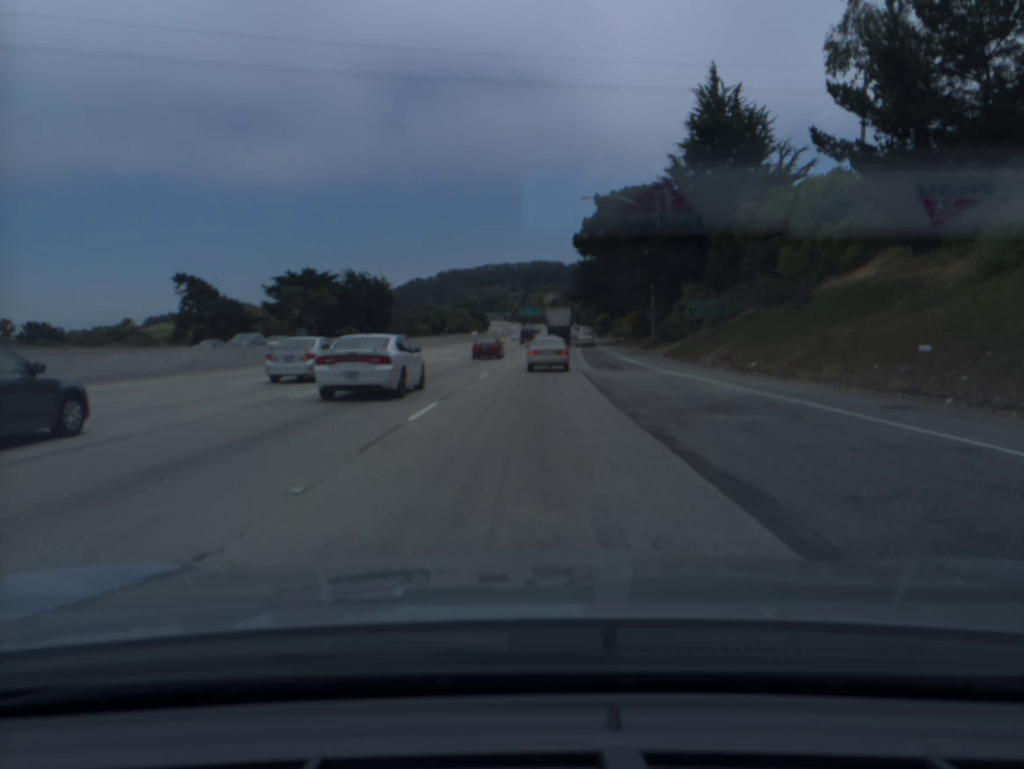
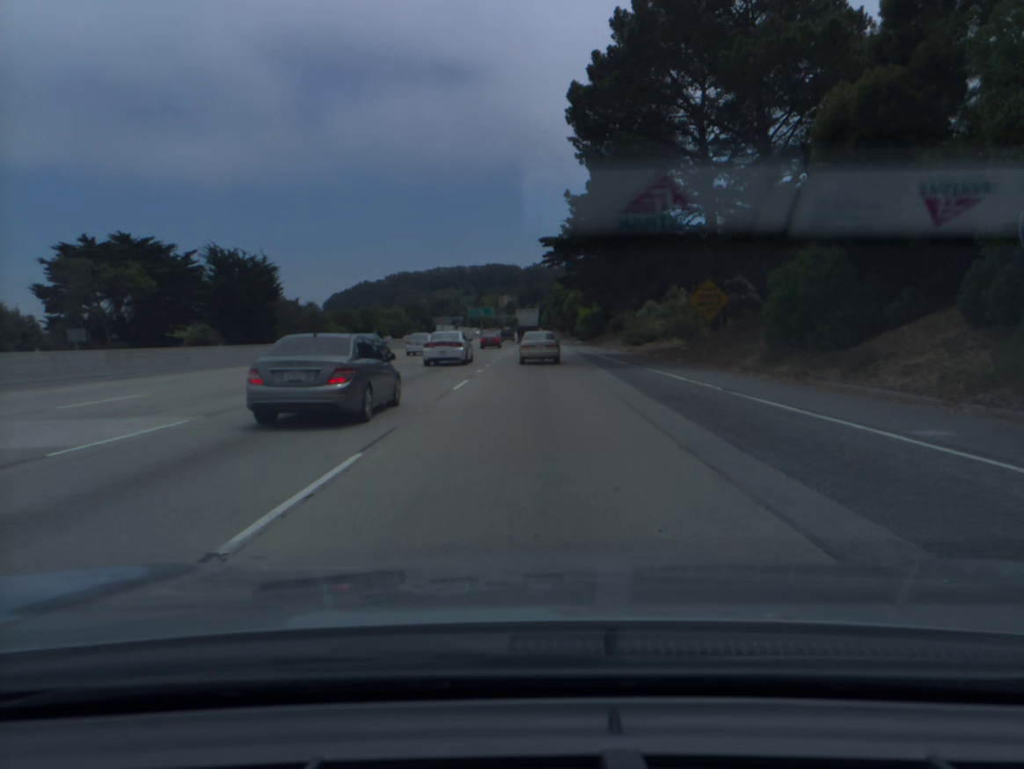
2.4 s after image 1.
(+1.4, +51.6) m; +3°
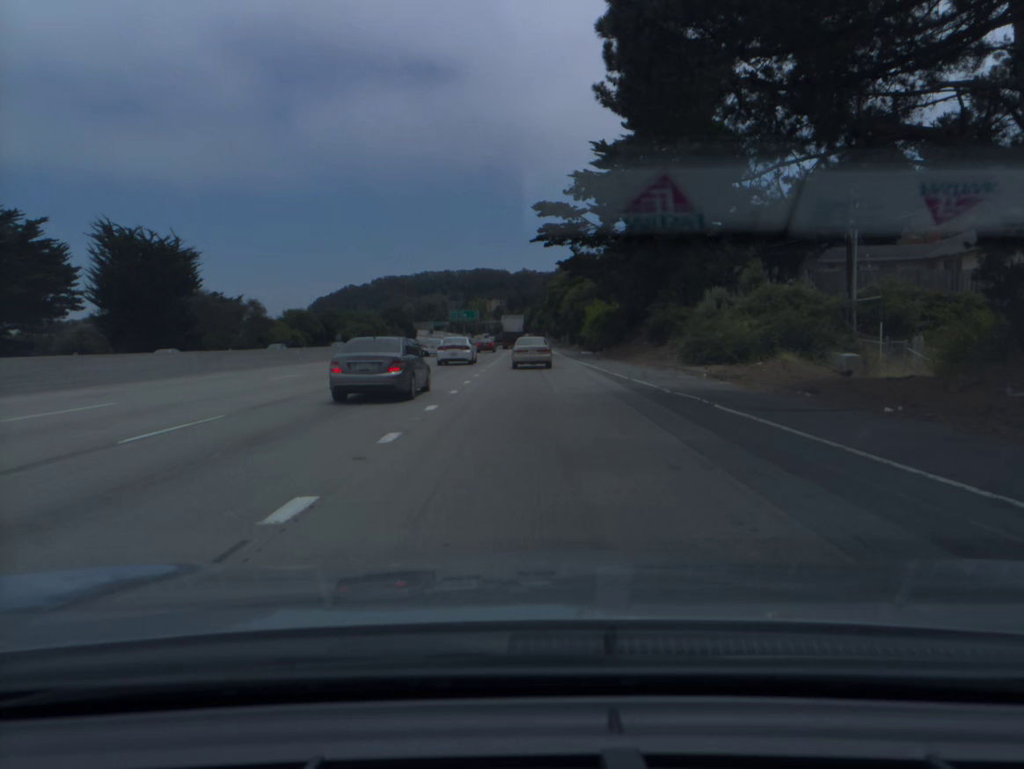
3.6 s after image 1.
(+0.2, +26.7) m; +1°
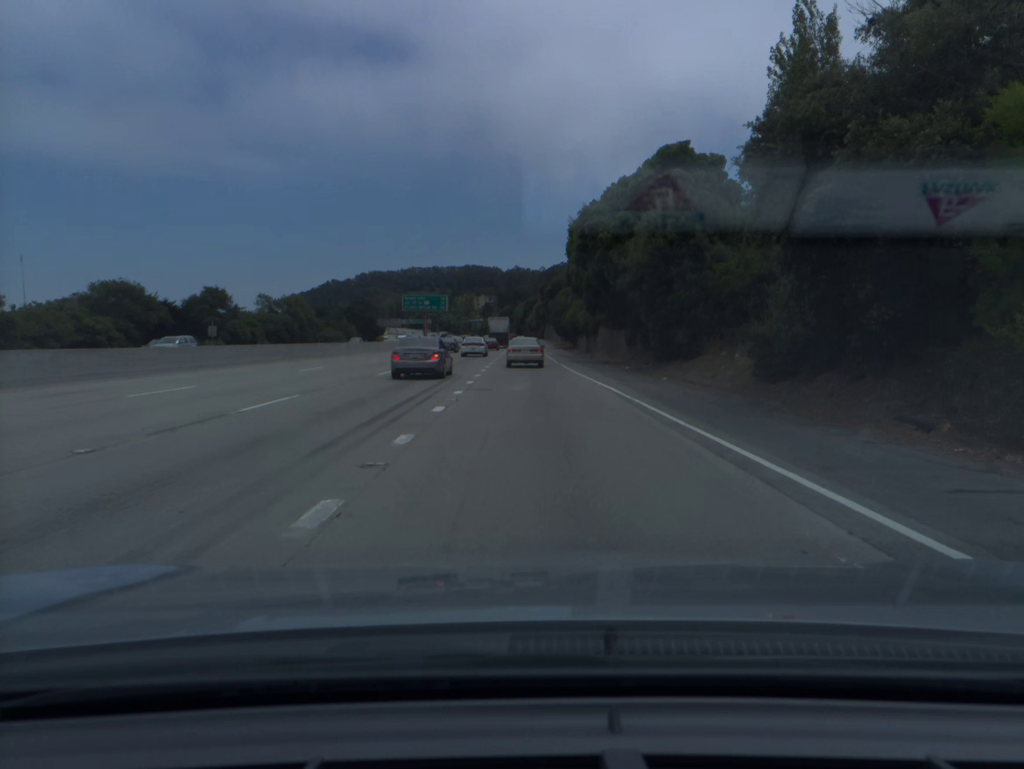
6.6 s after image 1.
(0.0, +67.4) m; +1°
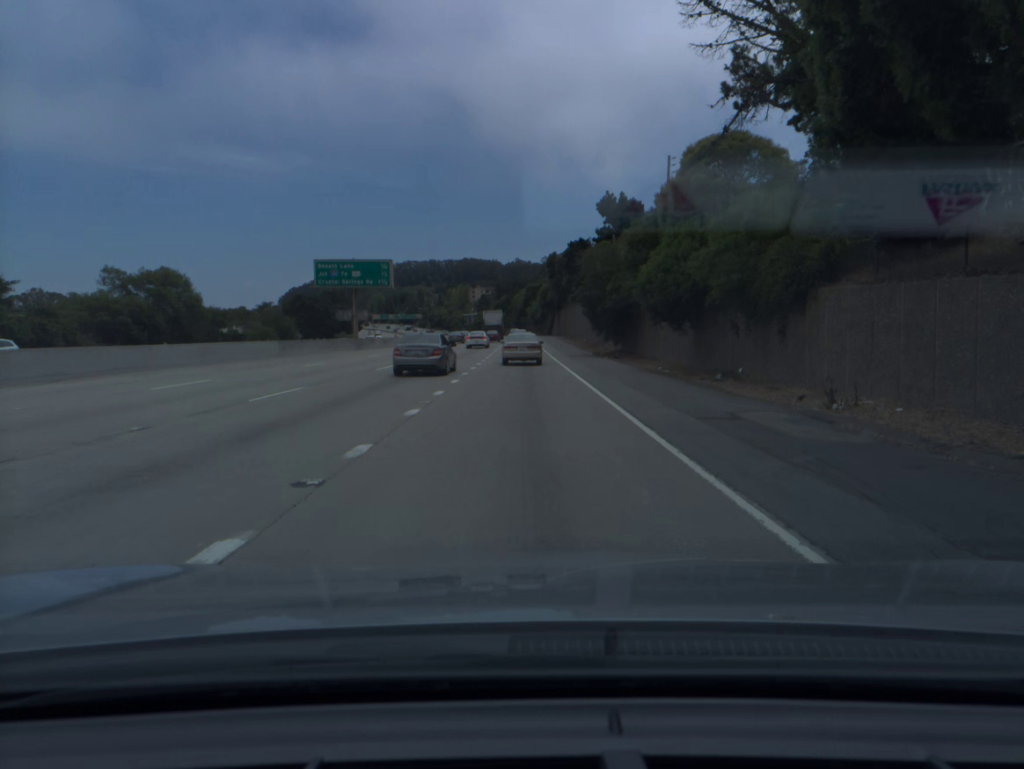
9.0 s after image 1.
(+0.2, +55.3) m; 0°
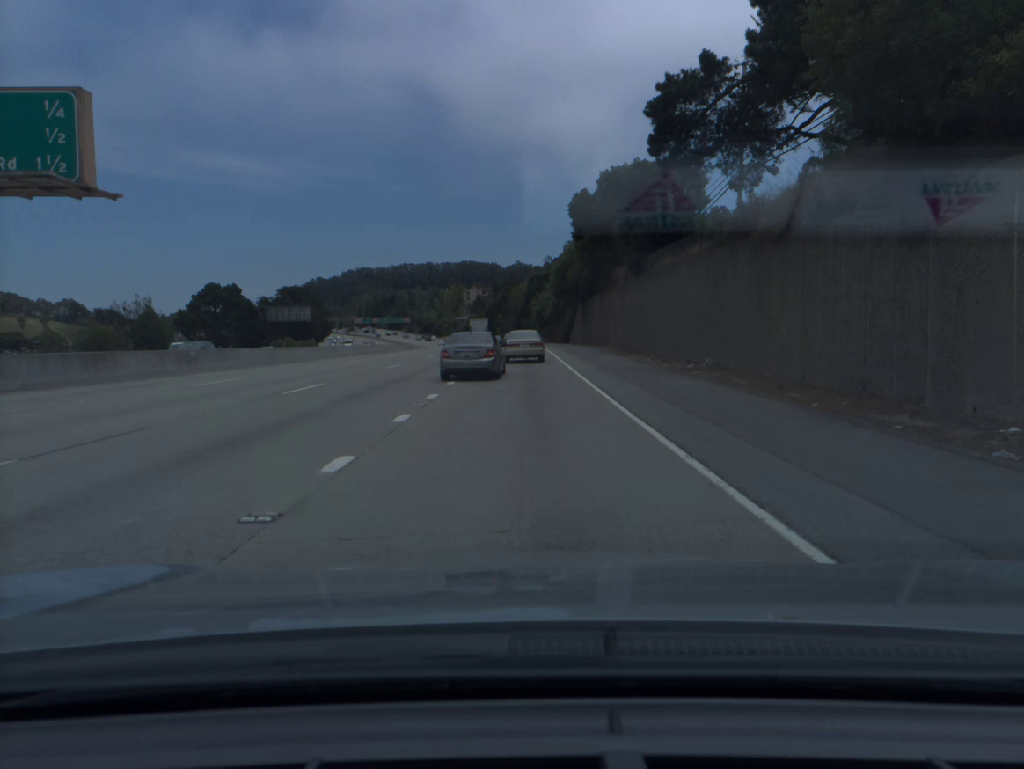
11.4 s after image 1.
(-0.1, +54.6) m; 0°
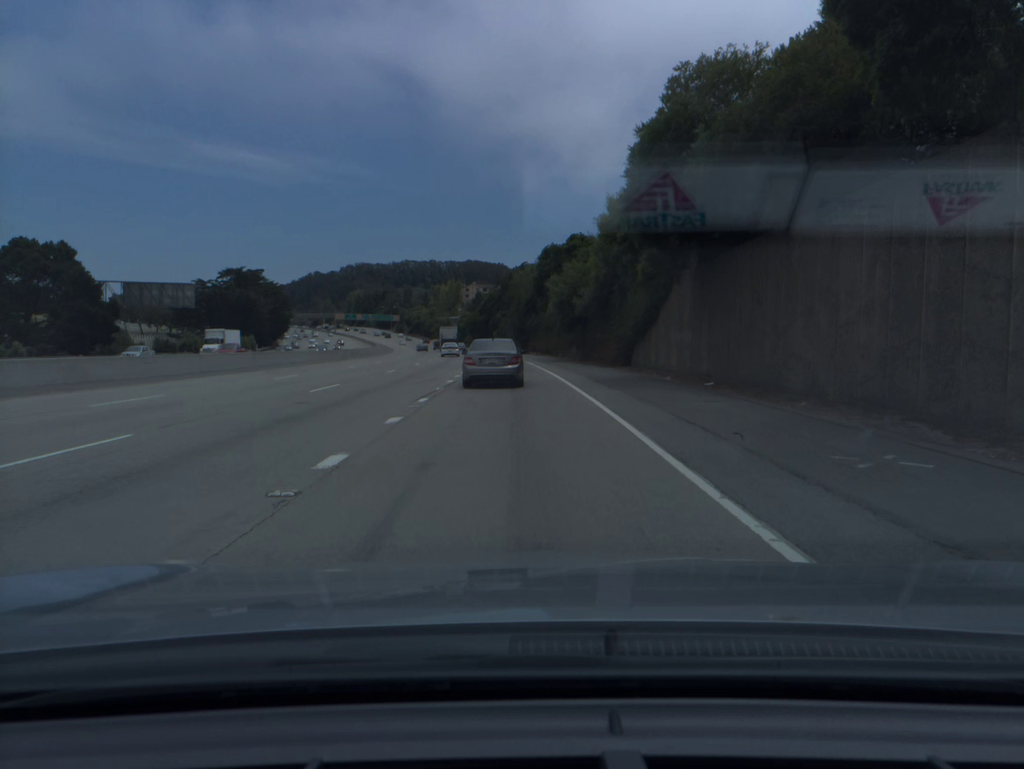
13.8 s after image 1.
(-0.1, +53.5) m; 0°
